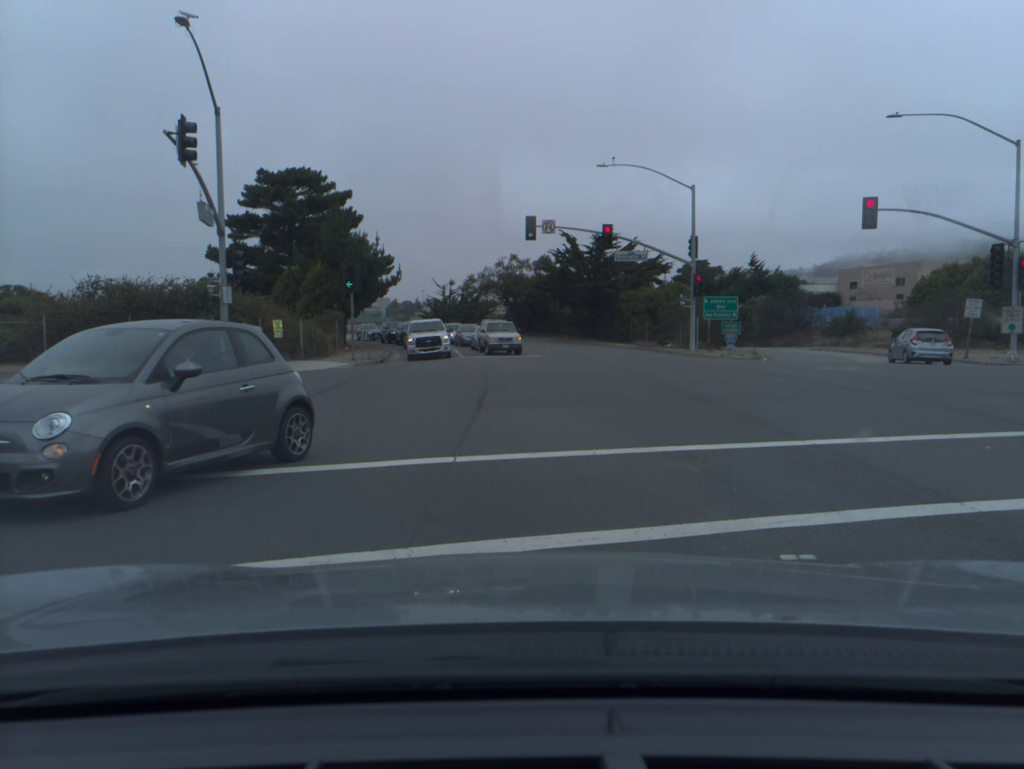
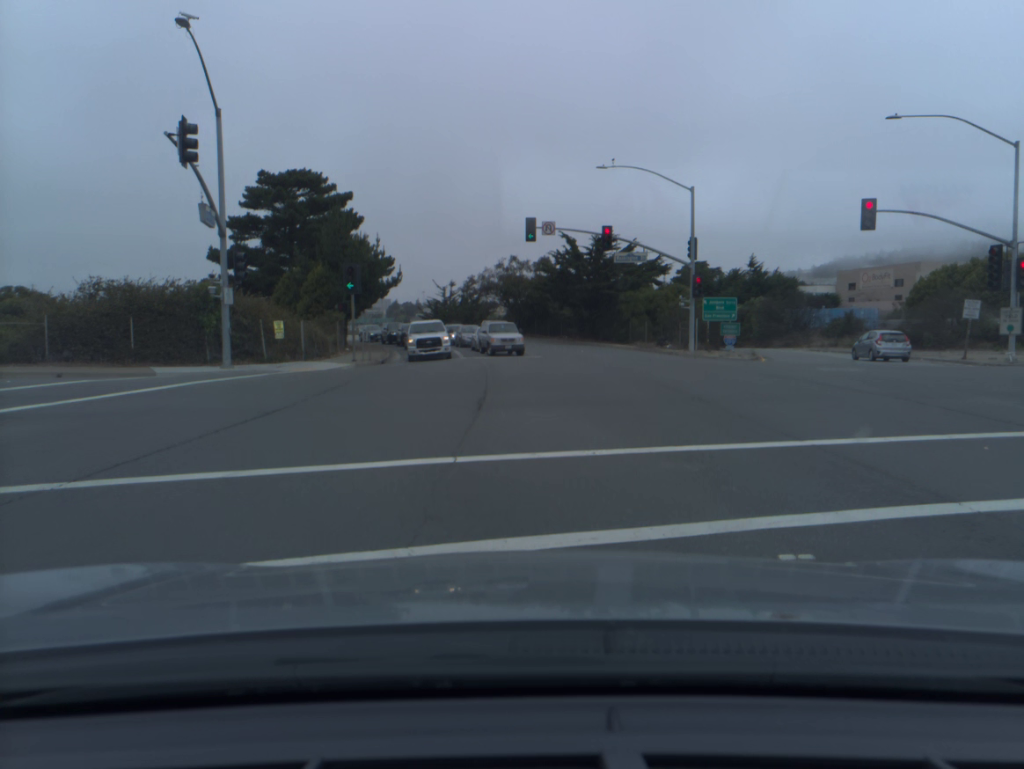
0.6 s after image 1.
(0.0, 0.0) m; 0°
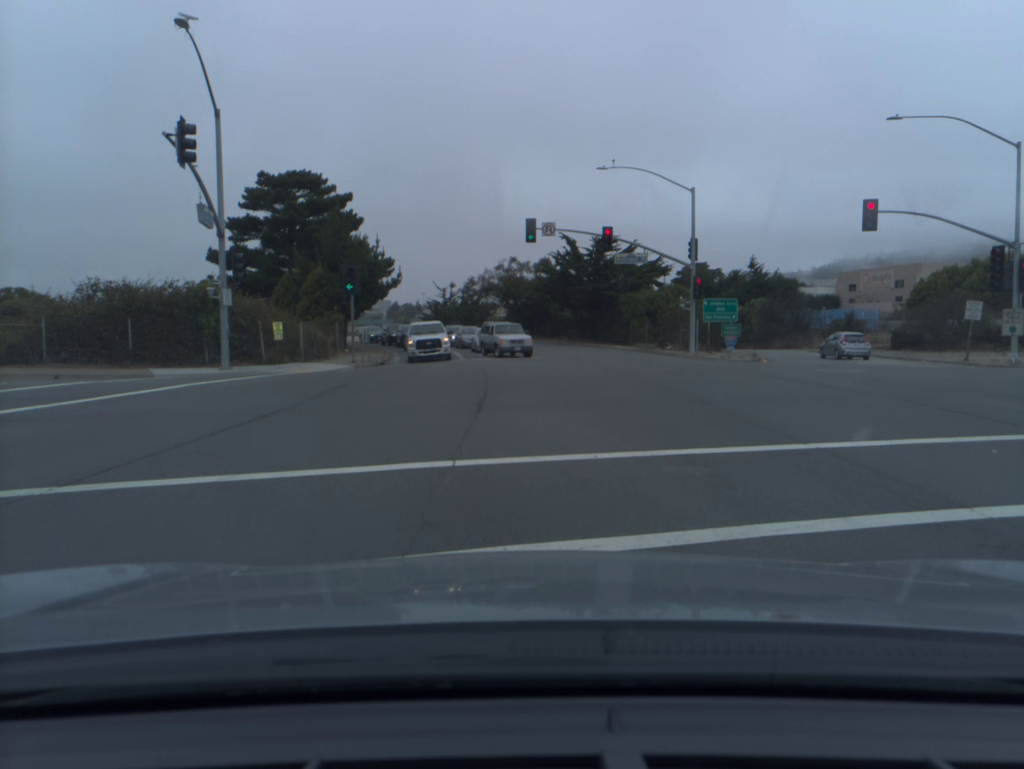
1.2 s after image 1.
(0.0, +0.1) m; 0°
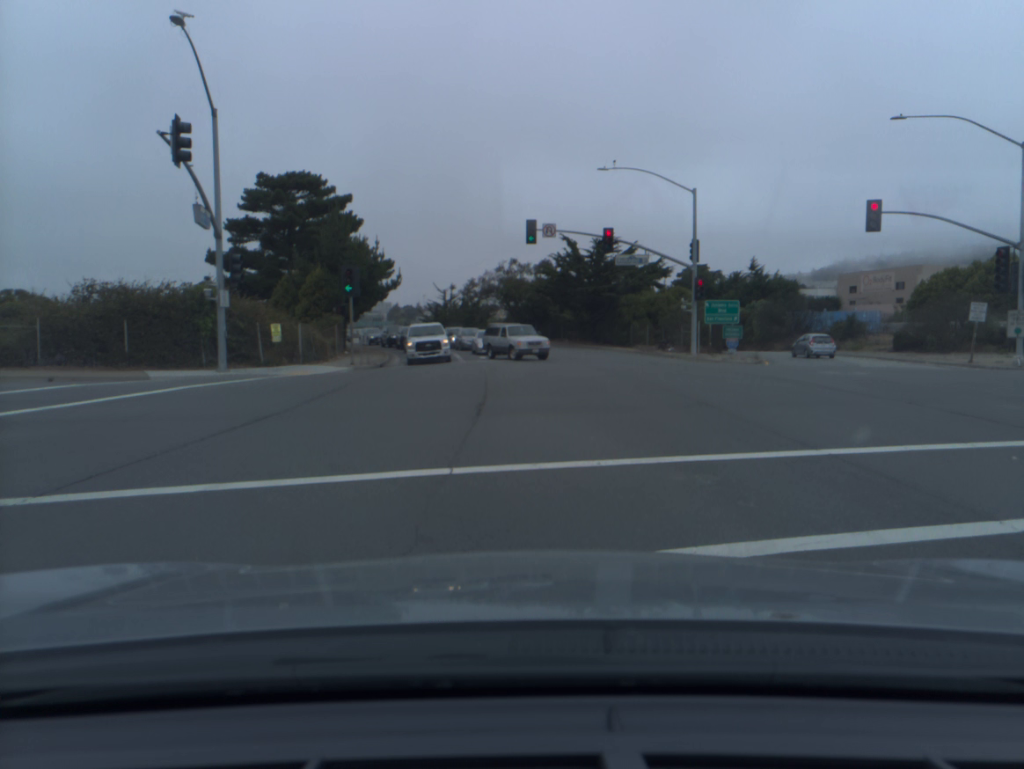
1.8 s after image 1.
(0.0, +0.3) m; 0°
